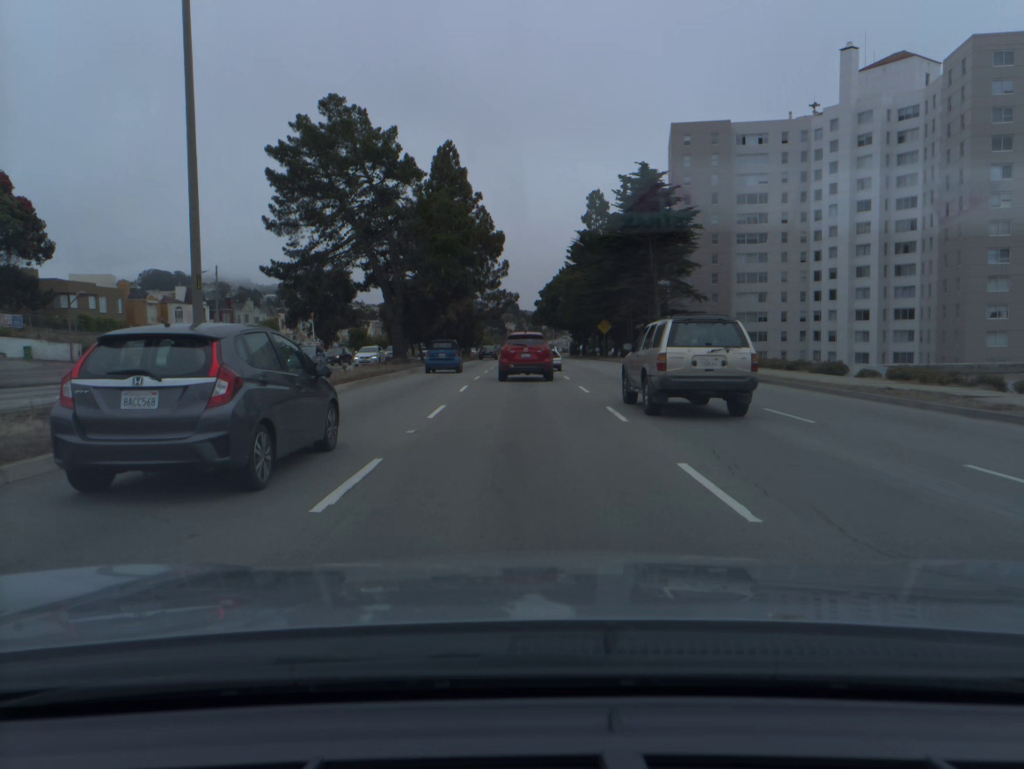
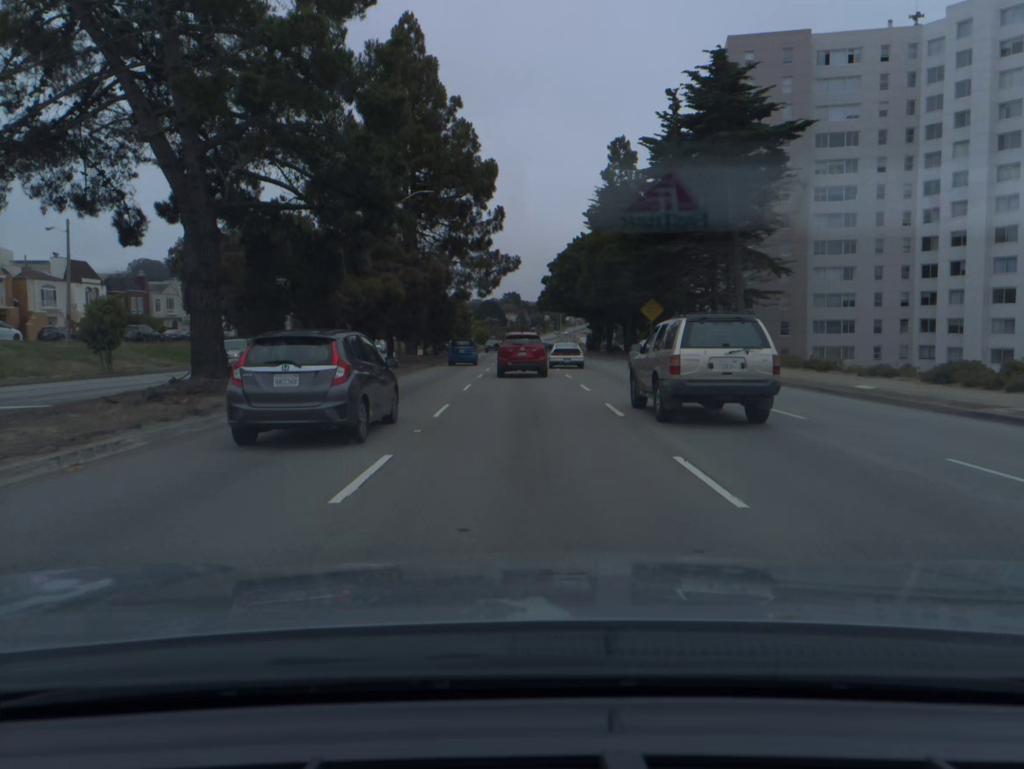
(-0.2, +29.1) m; 0°
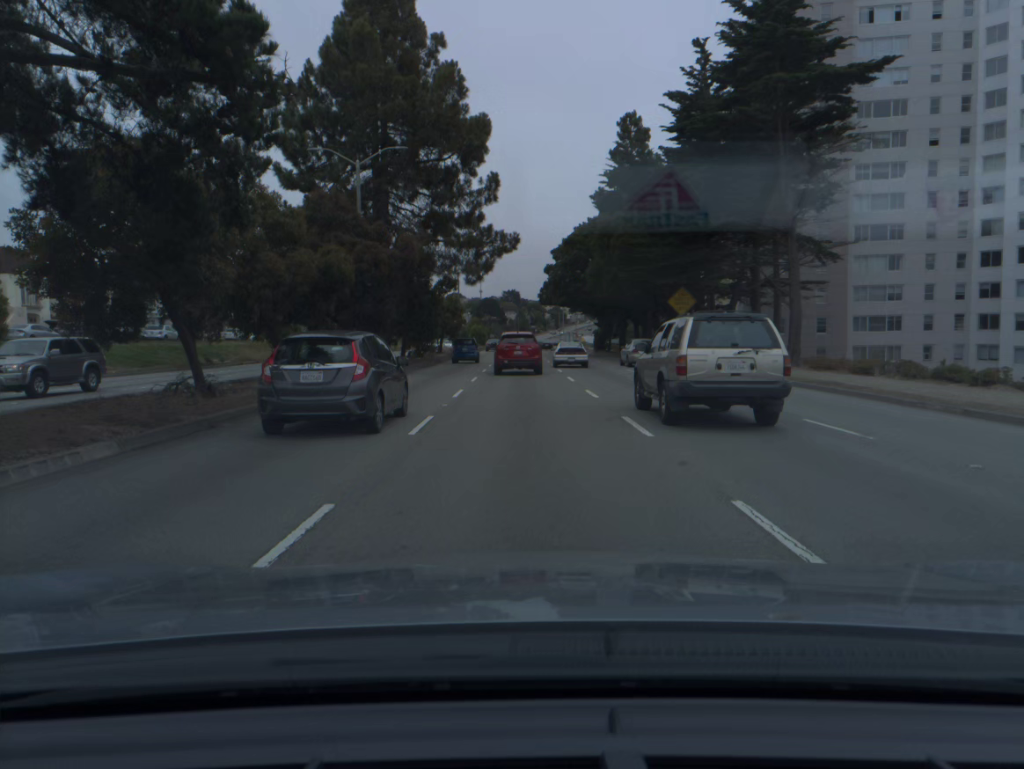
(0.0, +10.1) m; 0°
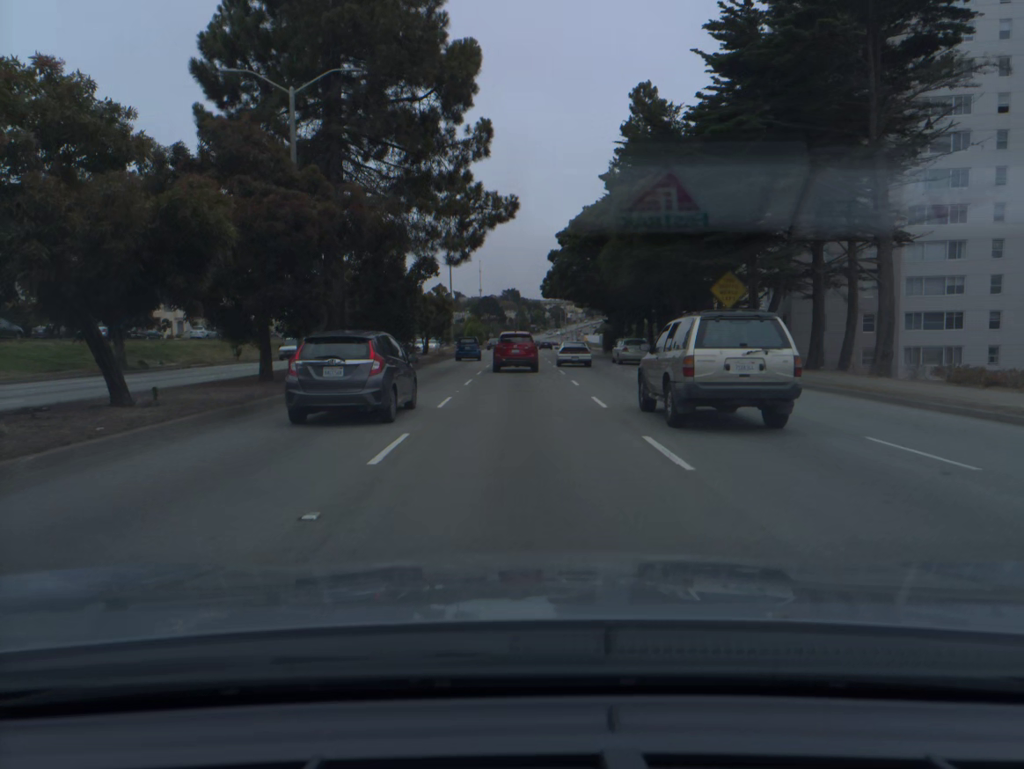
(0.0, +10.3) m; 0°
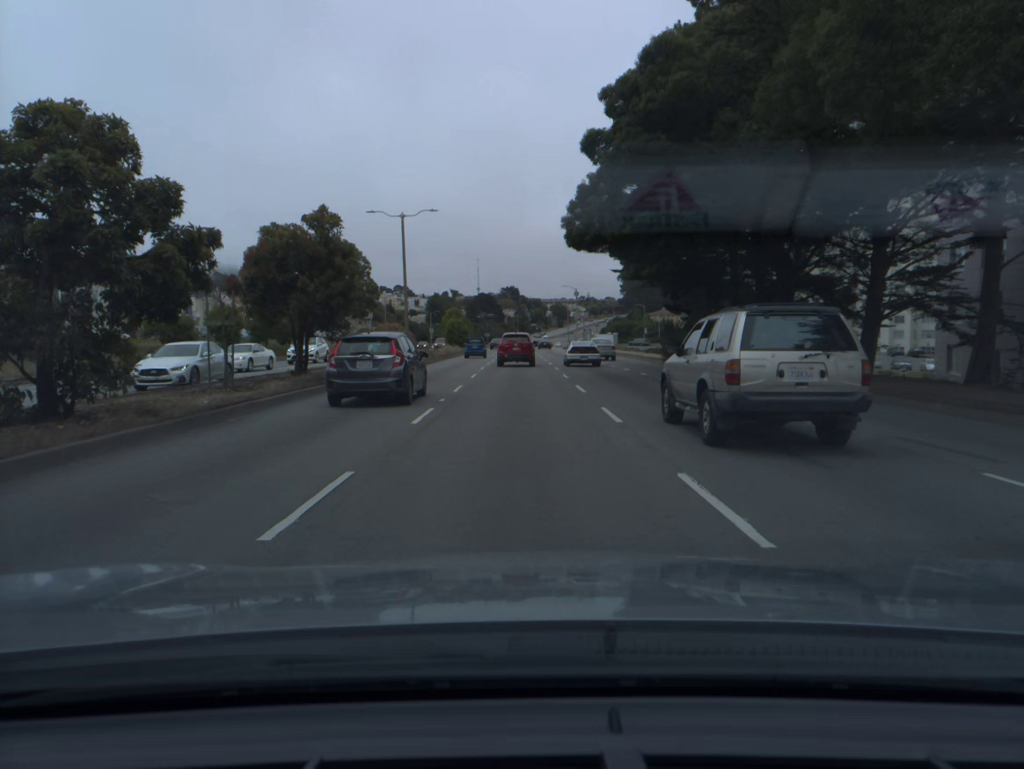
(0.0, +32.5) m; 0°
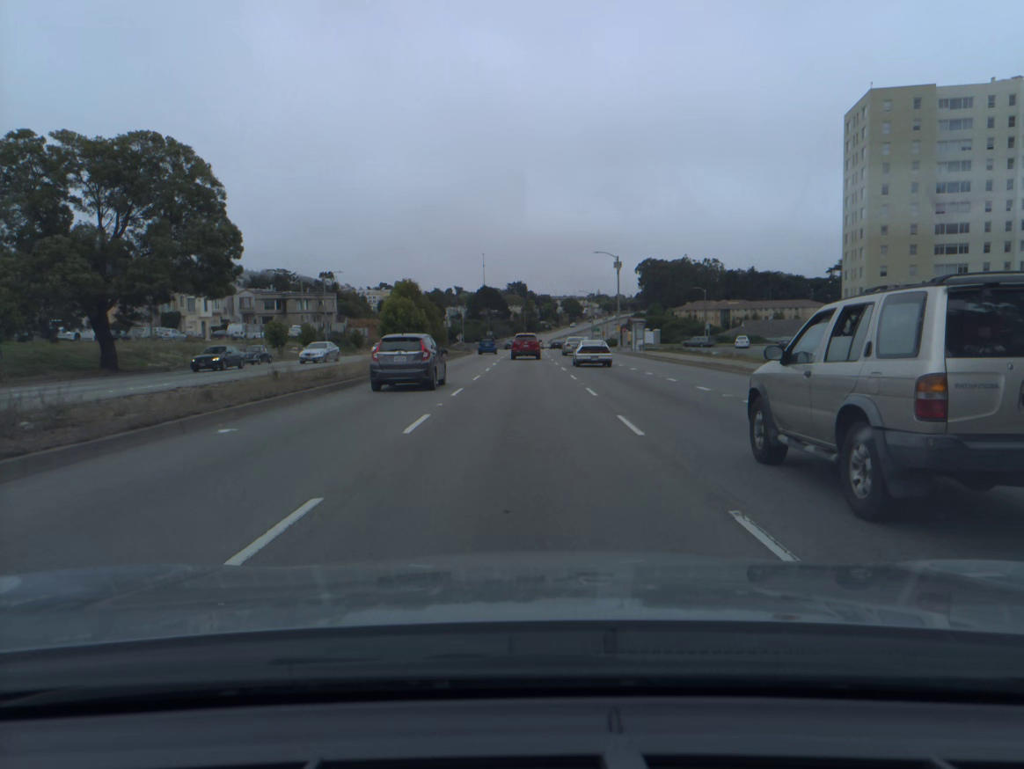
(-0.1, +45.9) m; -1°
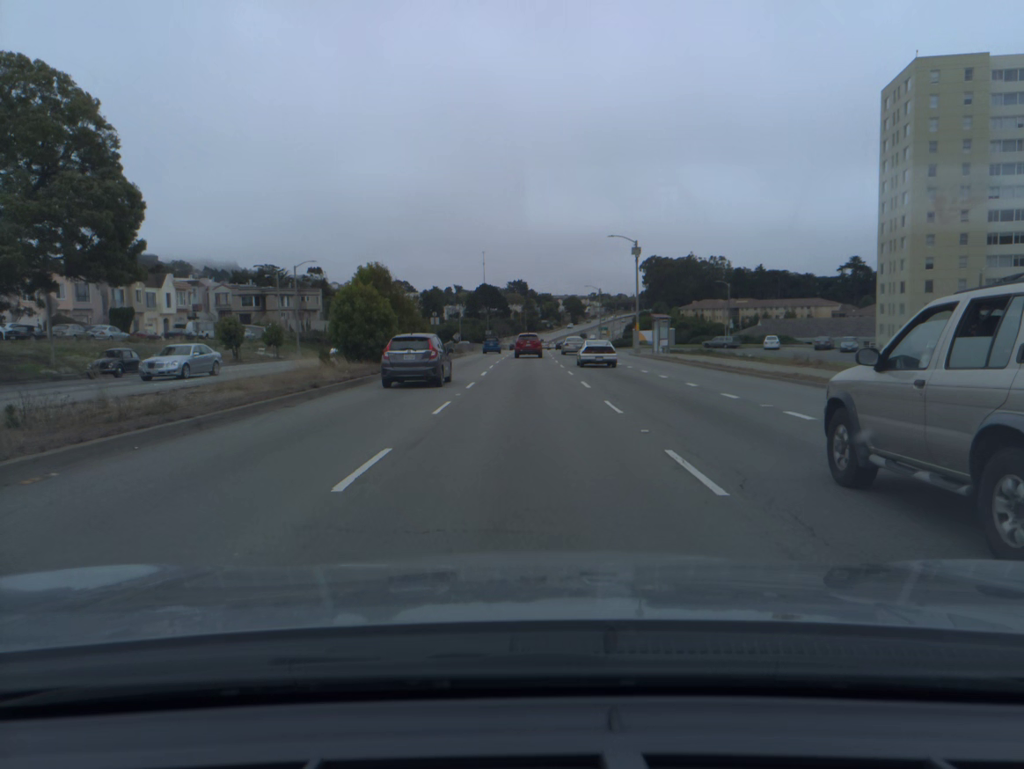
(0.0, +11.8) m; 0°
